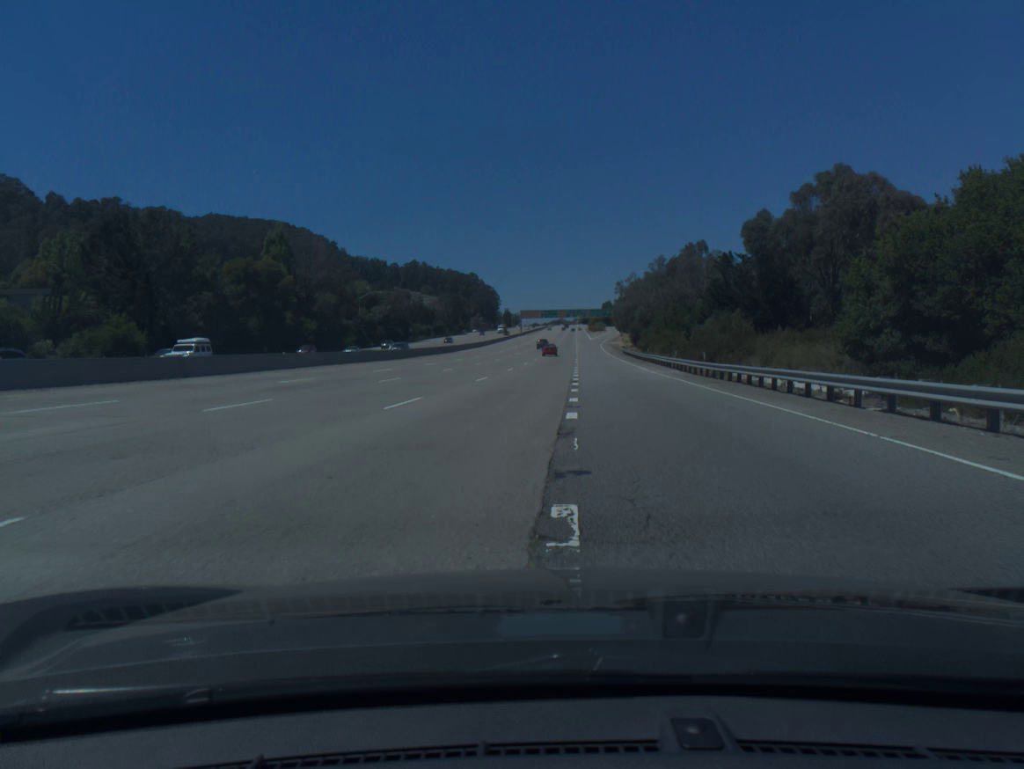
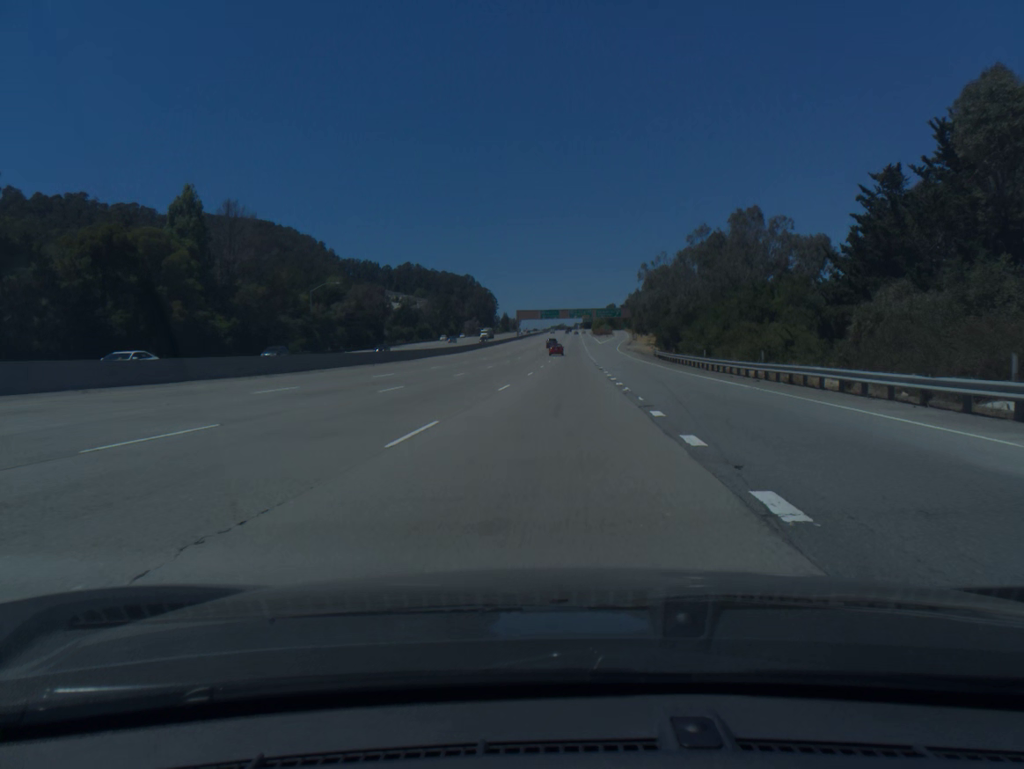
(-0.1, +35.6) m; 0°
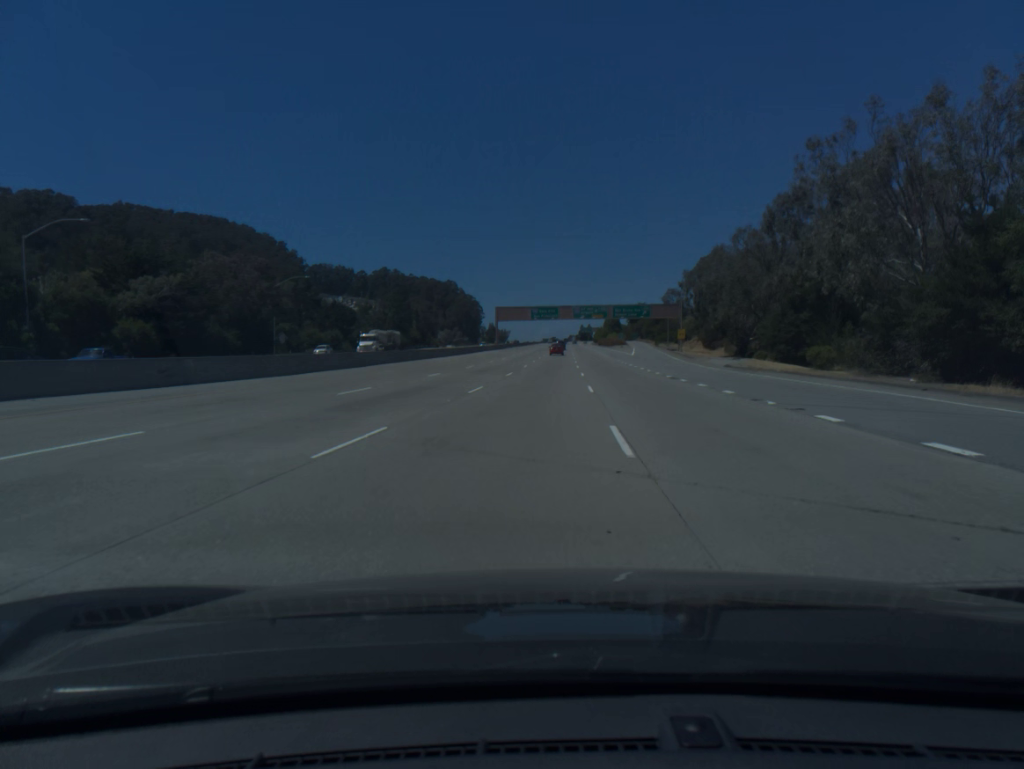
(+0.1, +73.5) m; +1°
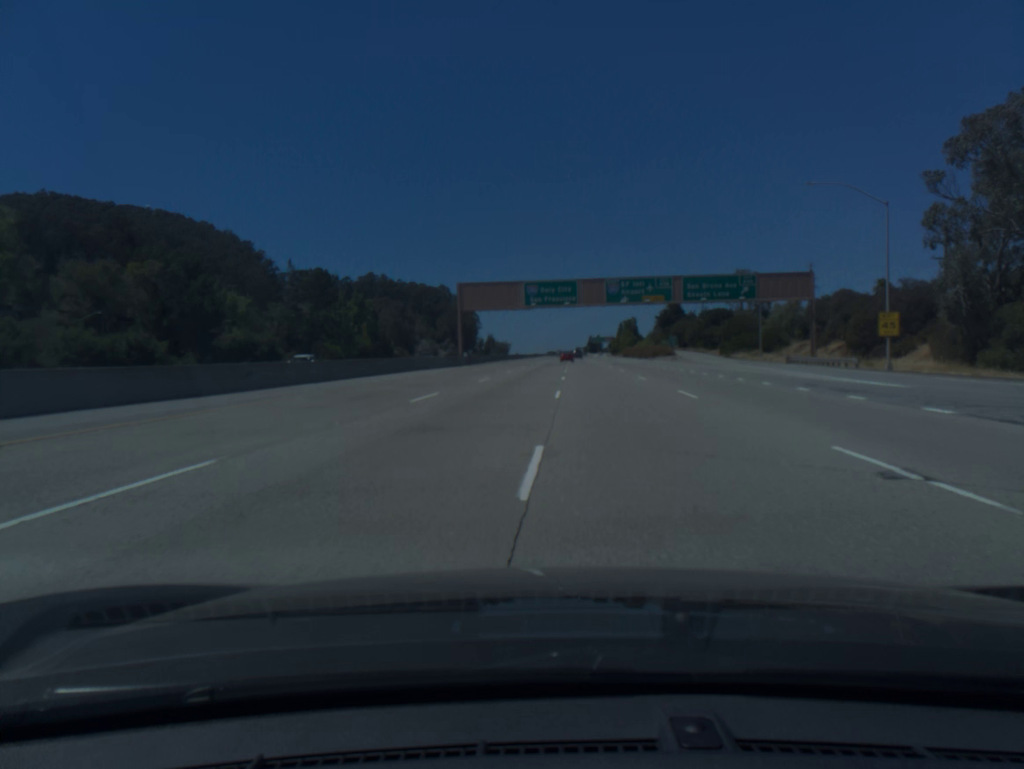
(-0.1, +75.8) m; 0°
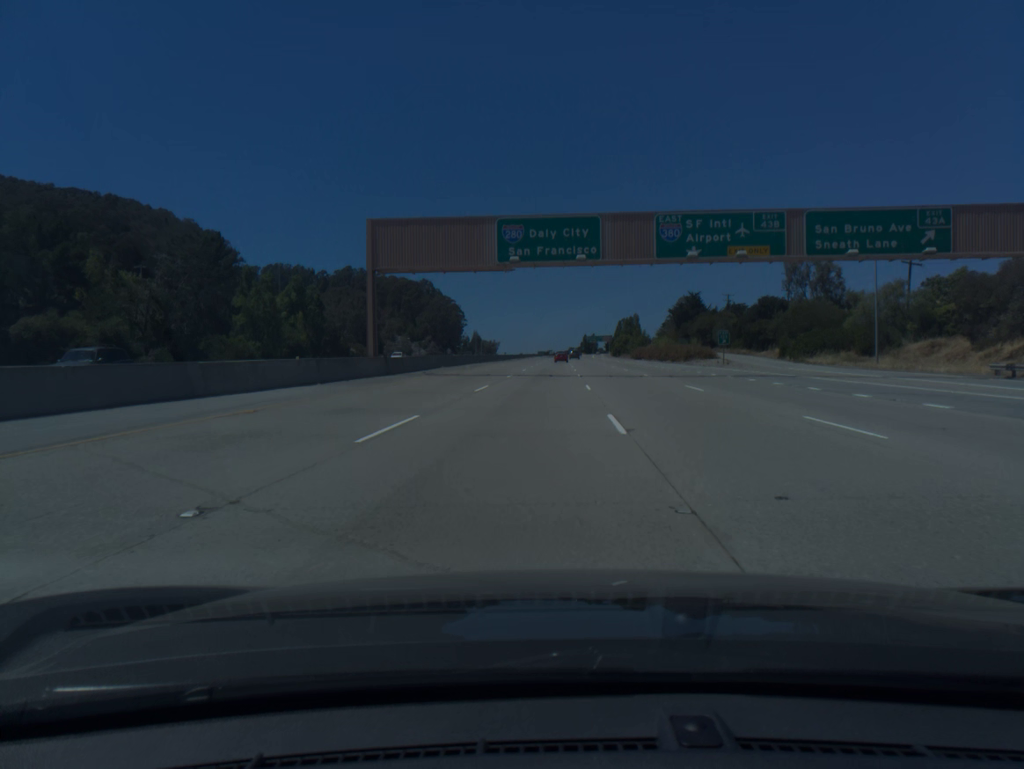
(+0.2, +38.5) m; +1°
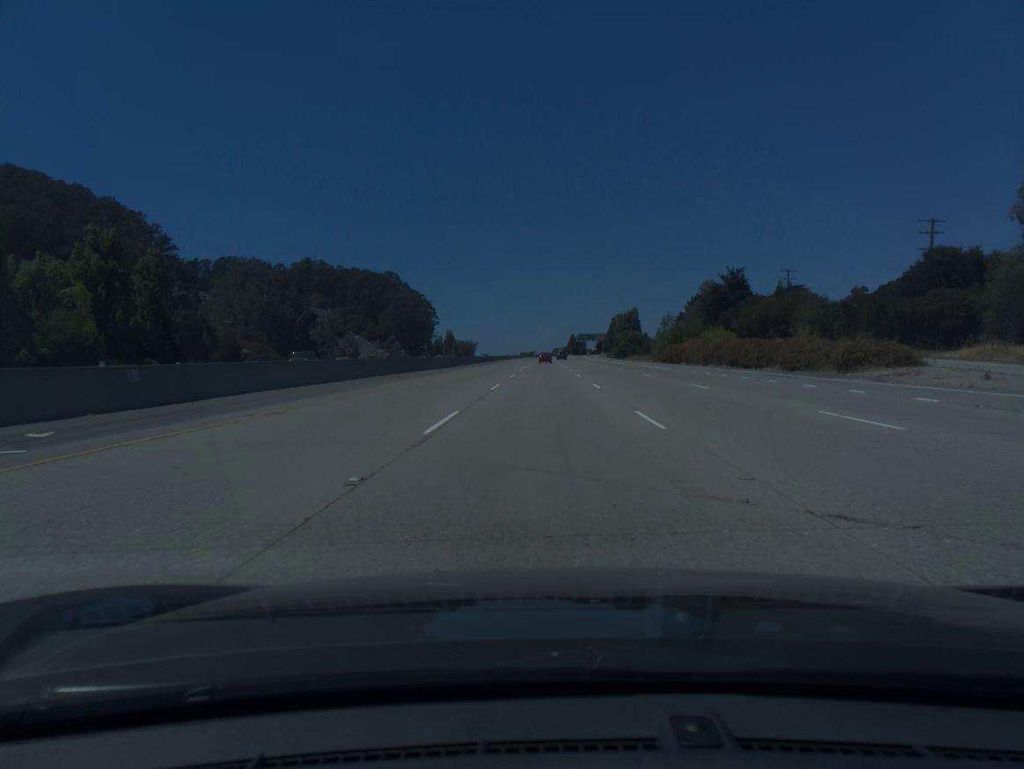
(+0.6, +57.5) m; +1°
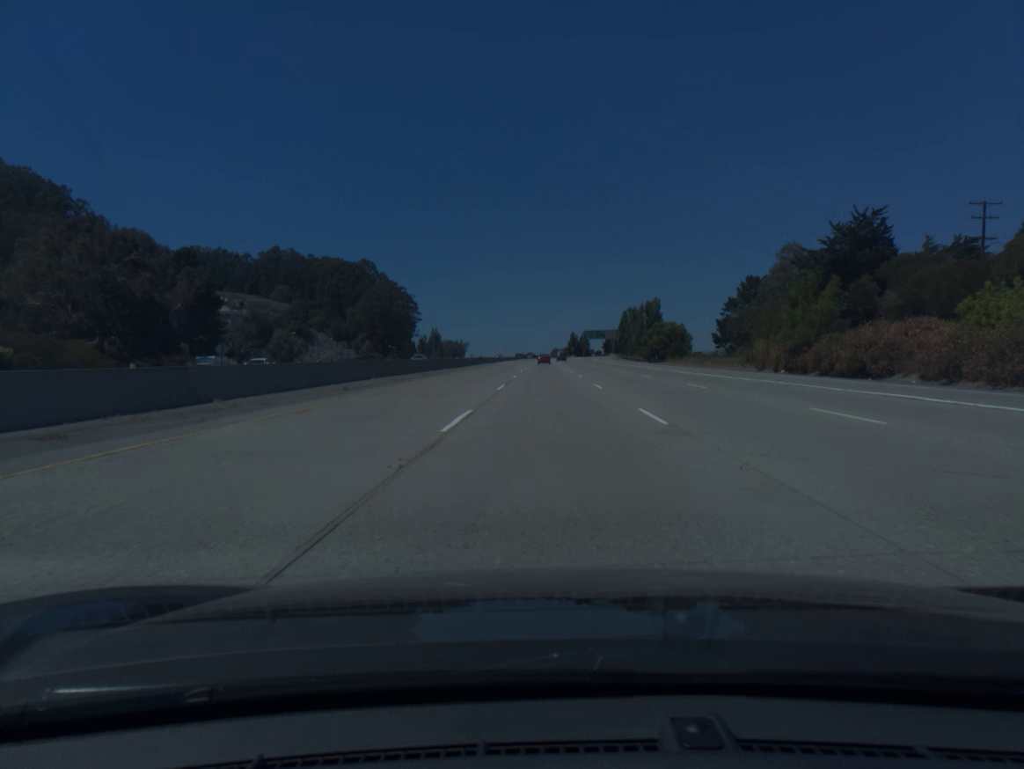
(0.0, +57.4) m; 0°
